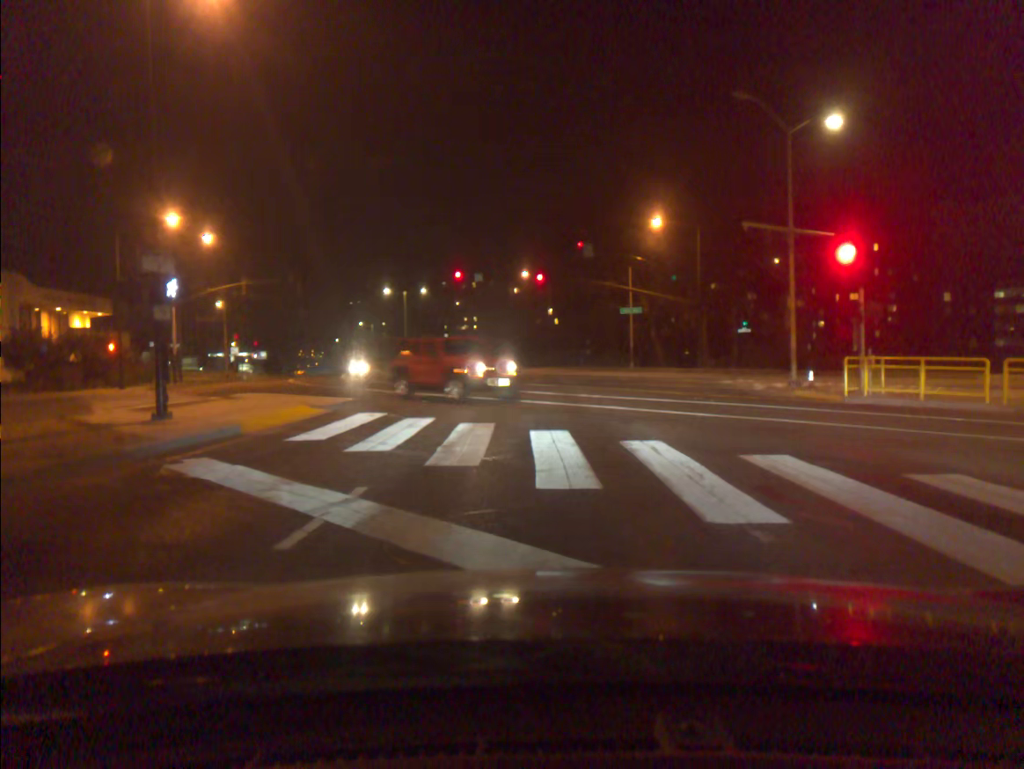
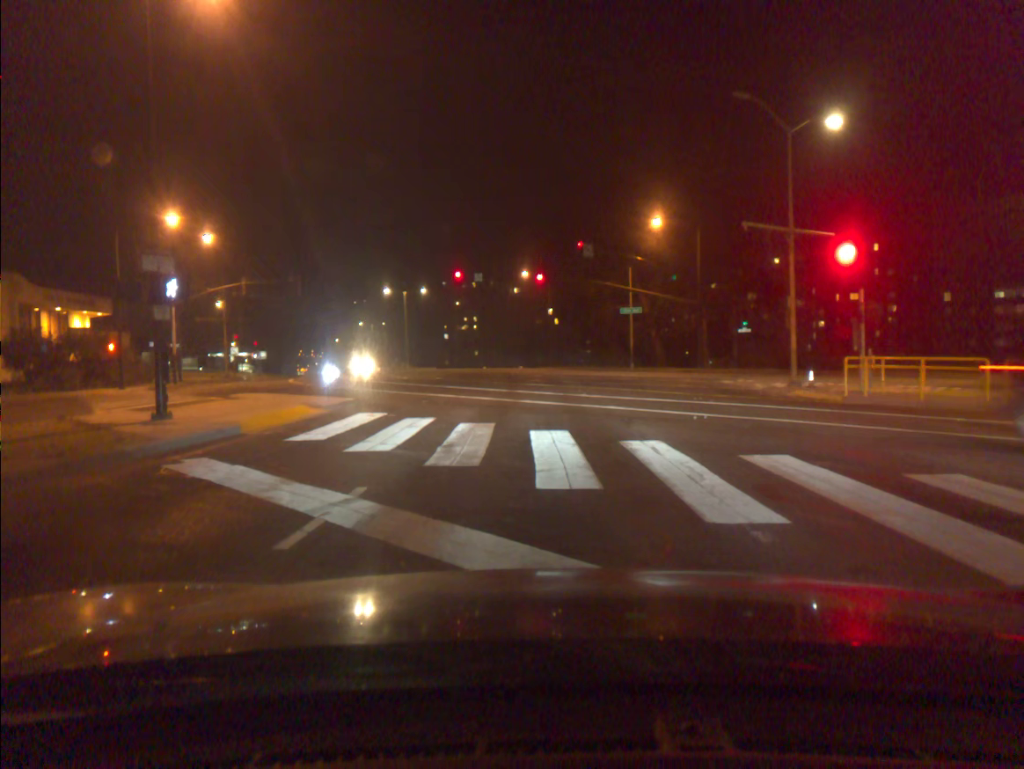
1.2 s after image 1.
(0.0, 0.0) m; 0°
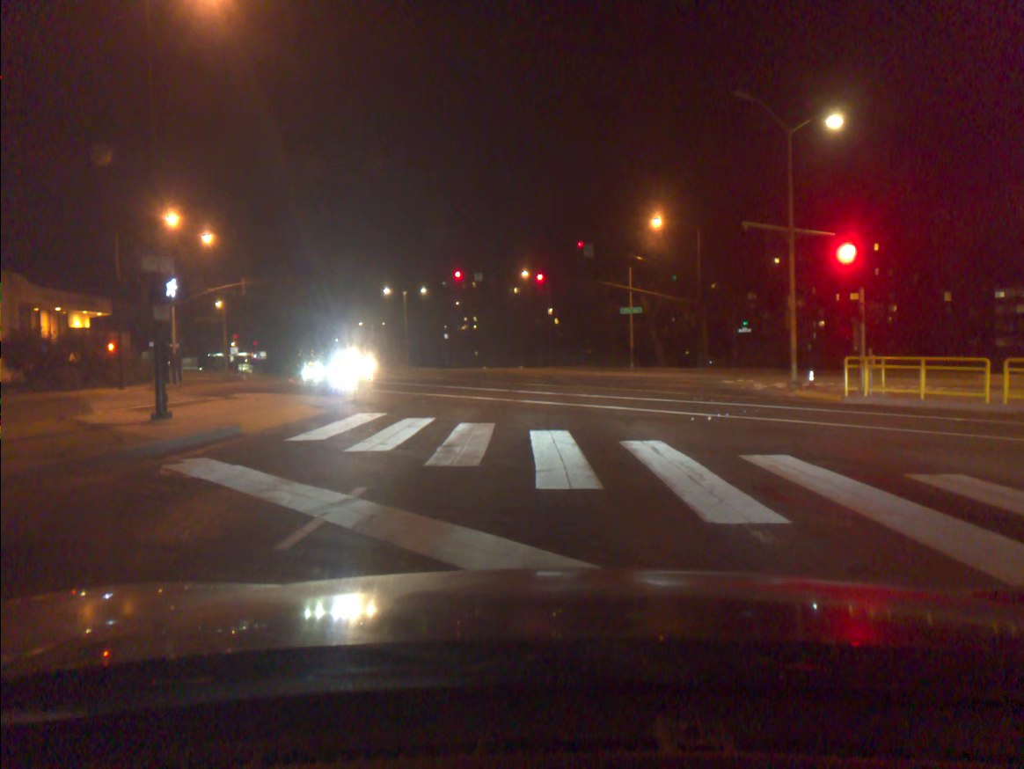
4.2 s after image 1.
(0.0, 0.0) m; 0°
